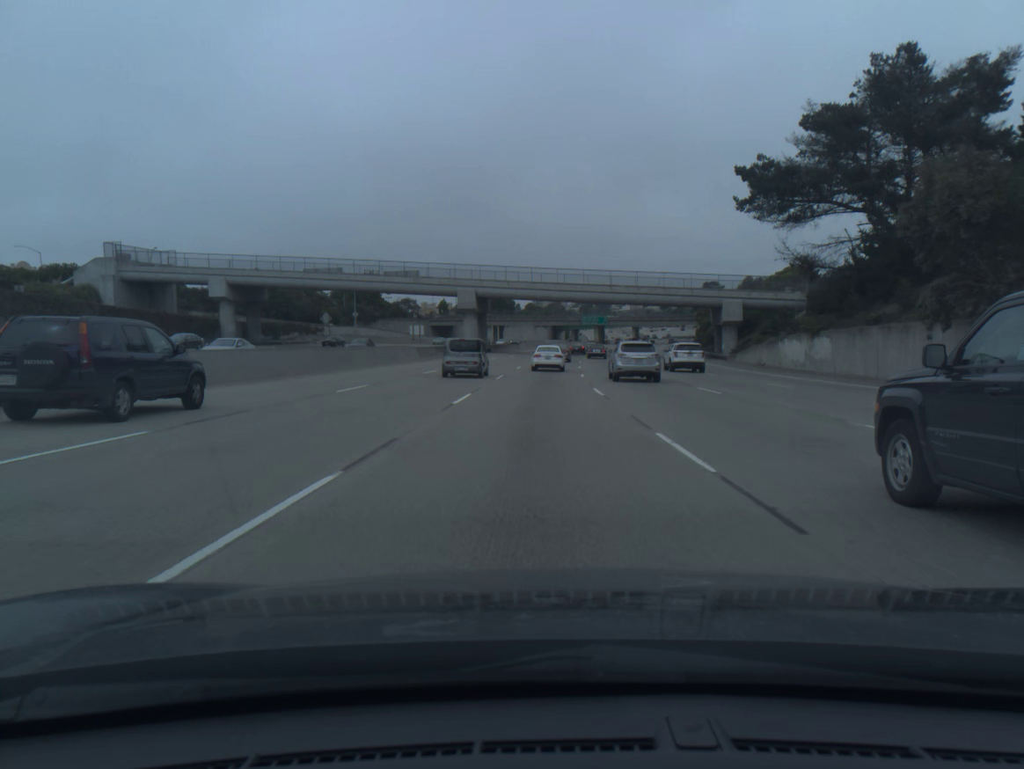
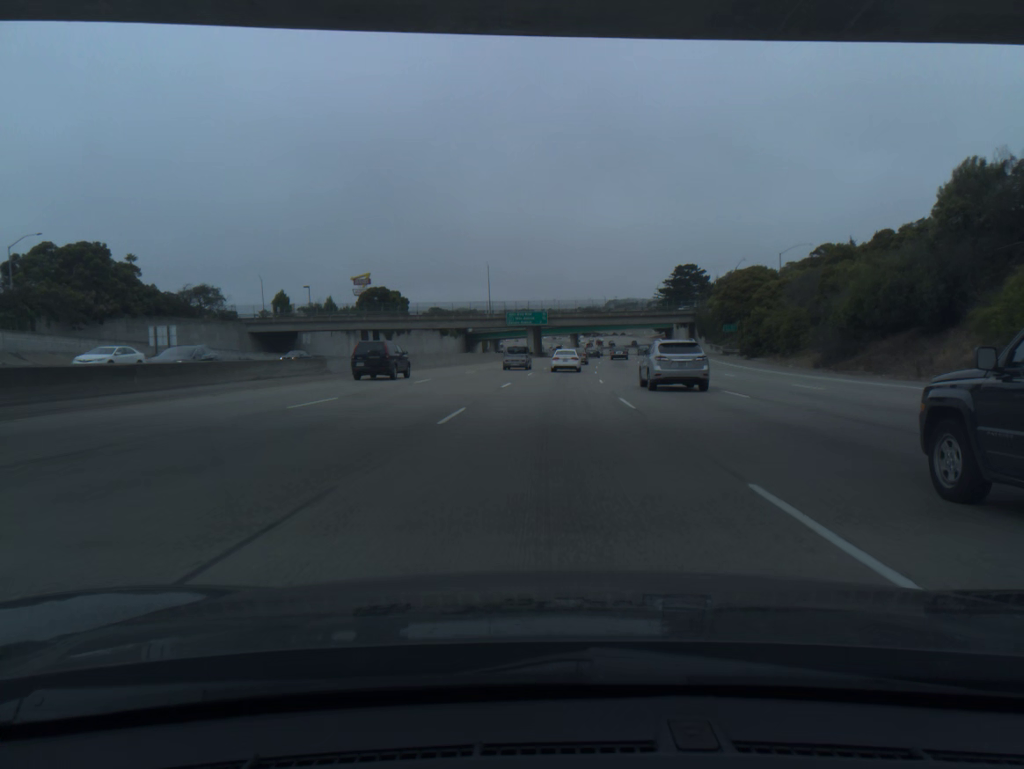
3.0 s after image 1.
(+3.3, +89.8) m; +6°
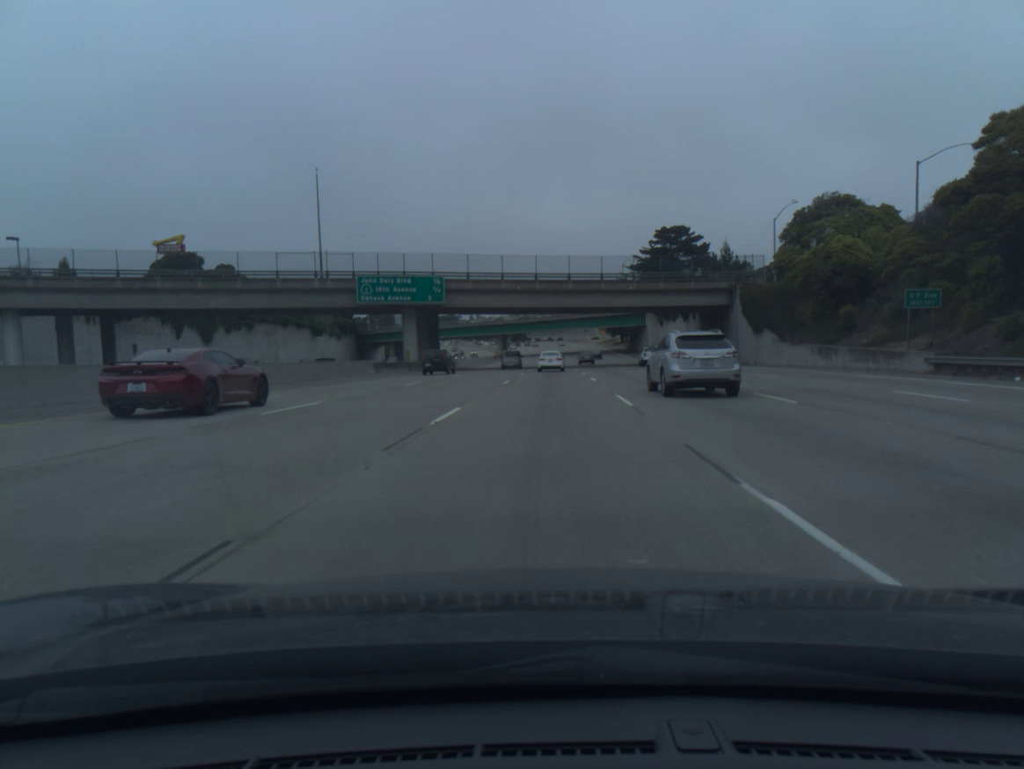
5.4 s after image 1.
(+3.5, +71.6) m; +5°
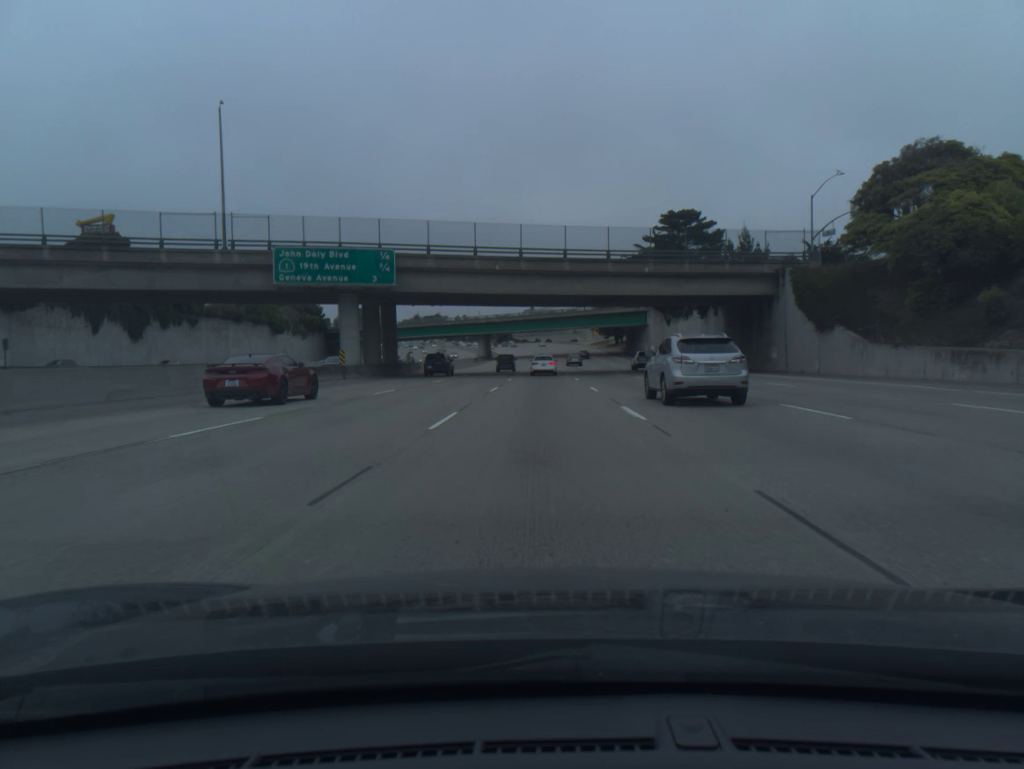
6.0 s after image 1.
(+0.2, +17.9) m; +1°
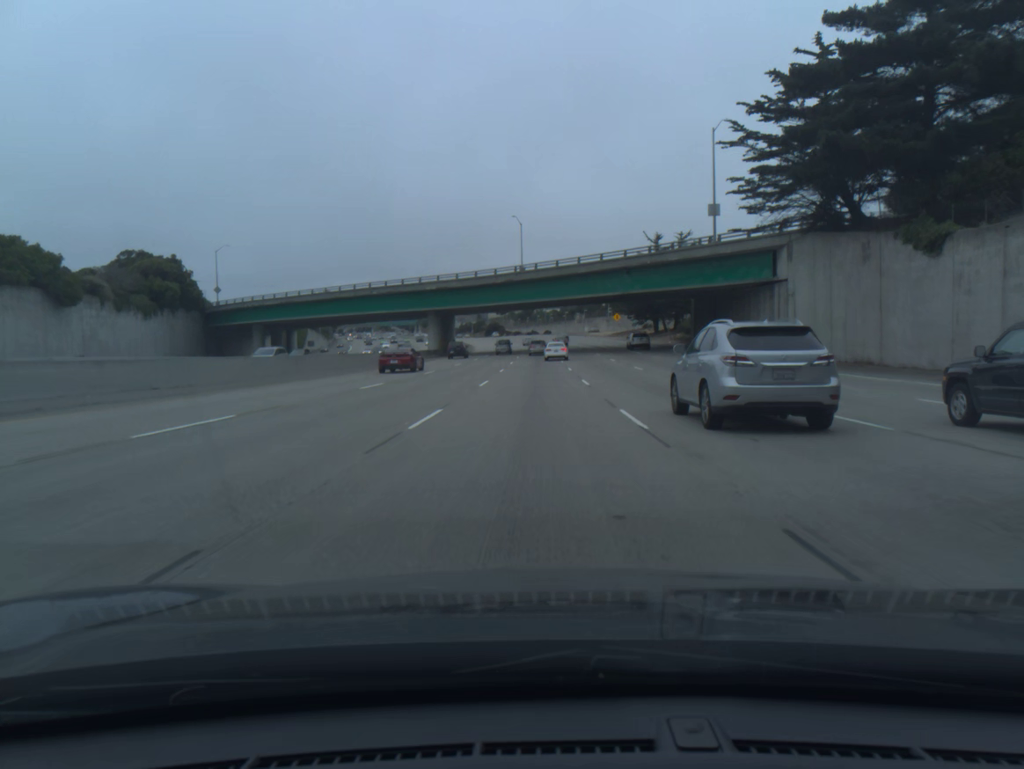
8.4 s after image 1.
(+0.6, +71.7) m; 0°
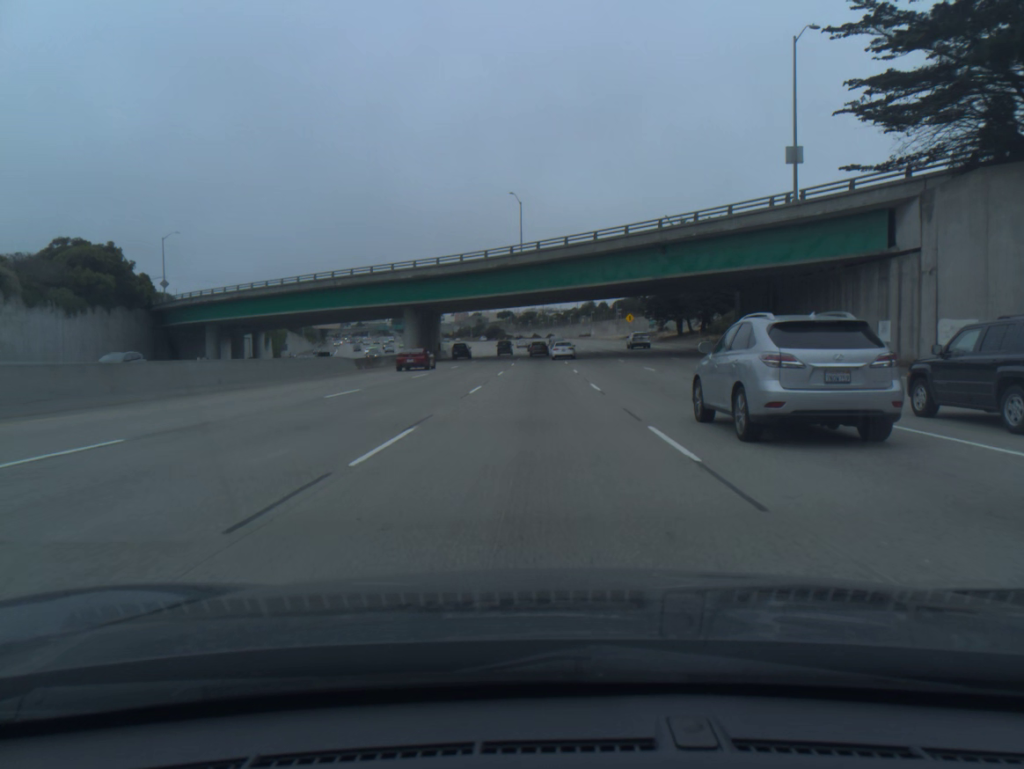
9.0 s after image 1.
(0.0, +18.1) m; 0°
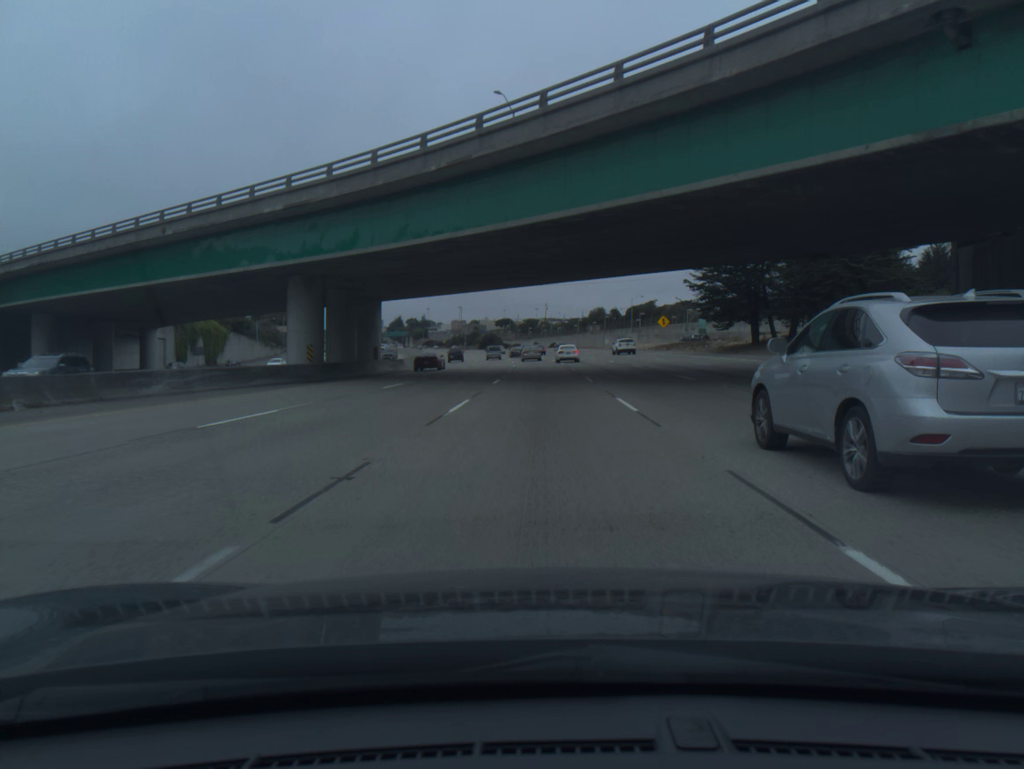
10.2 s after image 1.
(-0.1, +36.3) m; 0°
